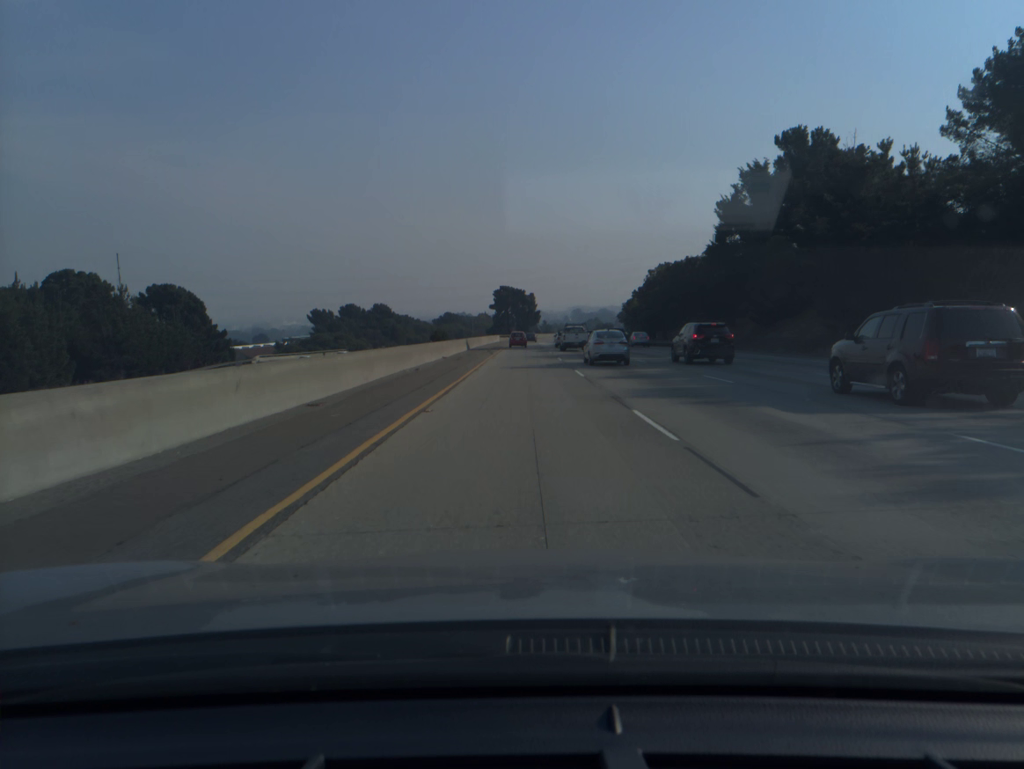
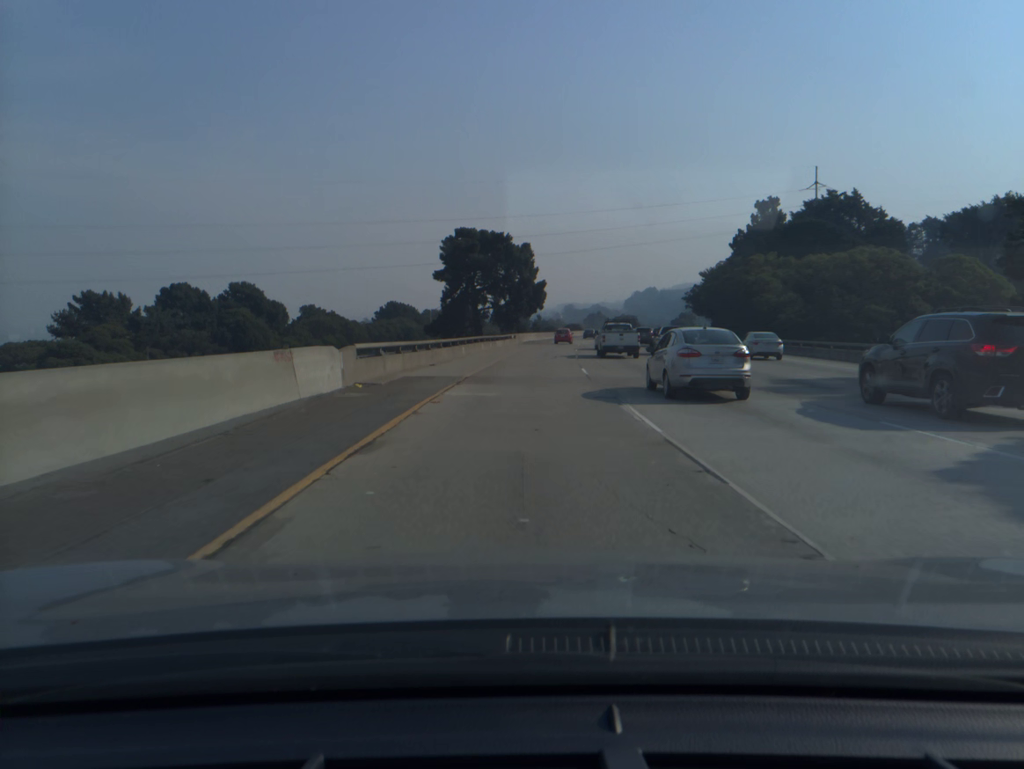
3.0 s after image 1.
(+0.3, +101.3) m; +1°
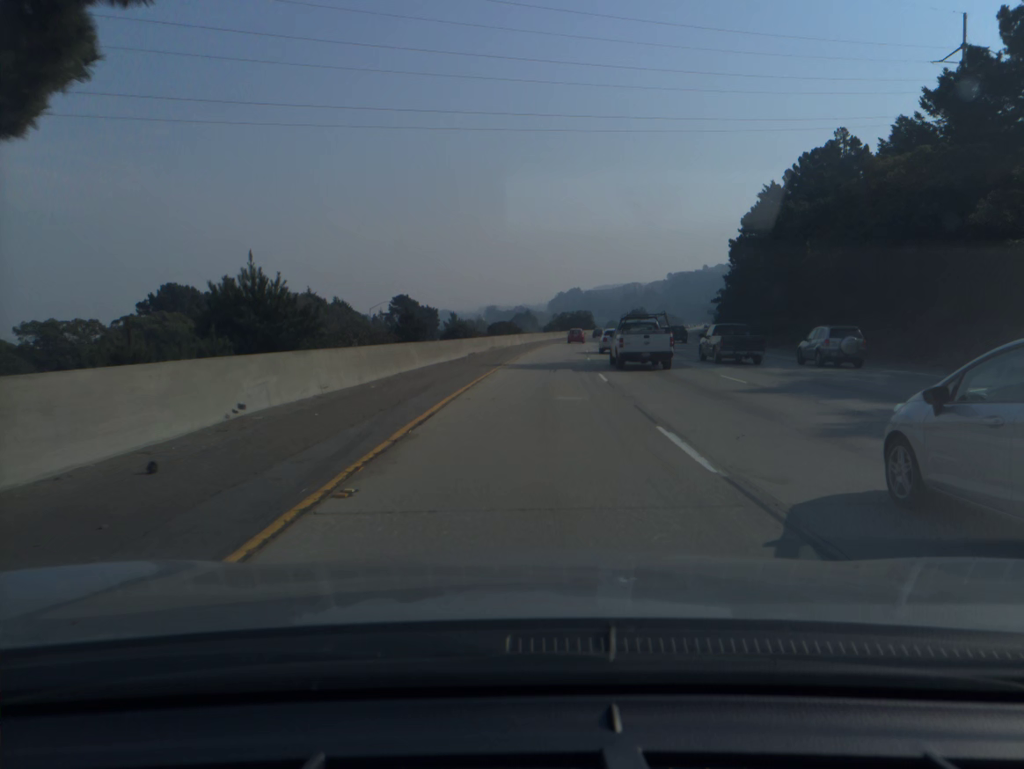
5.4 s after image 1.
(+3.8, +80.9) m; +5°
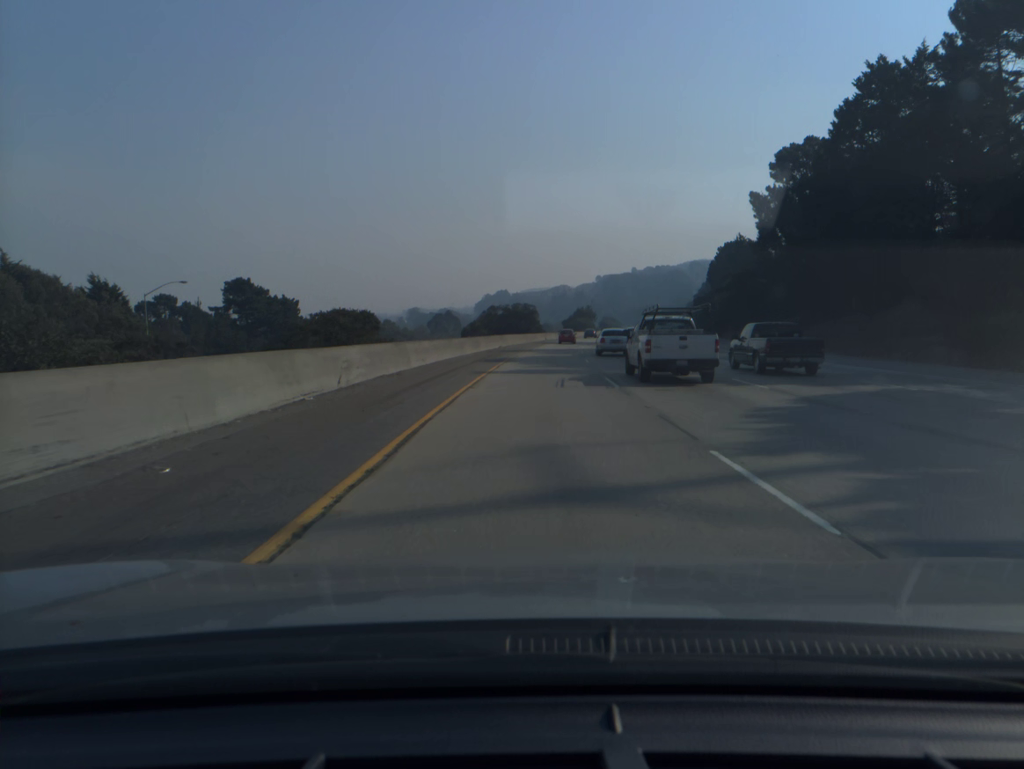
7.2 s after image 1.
(+3.0, +60.8) m; +5°
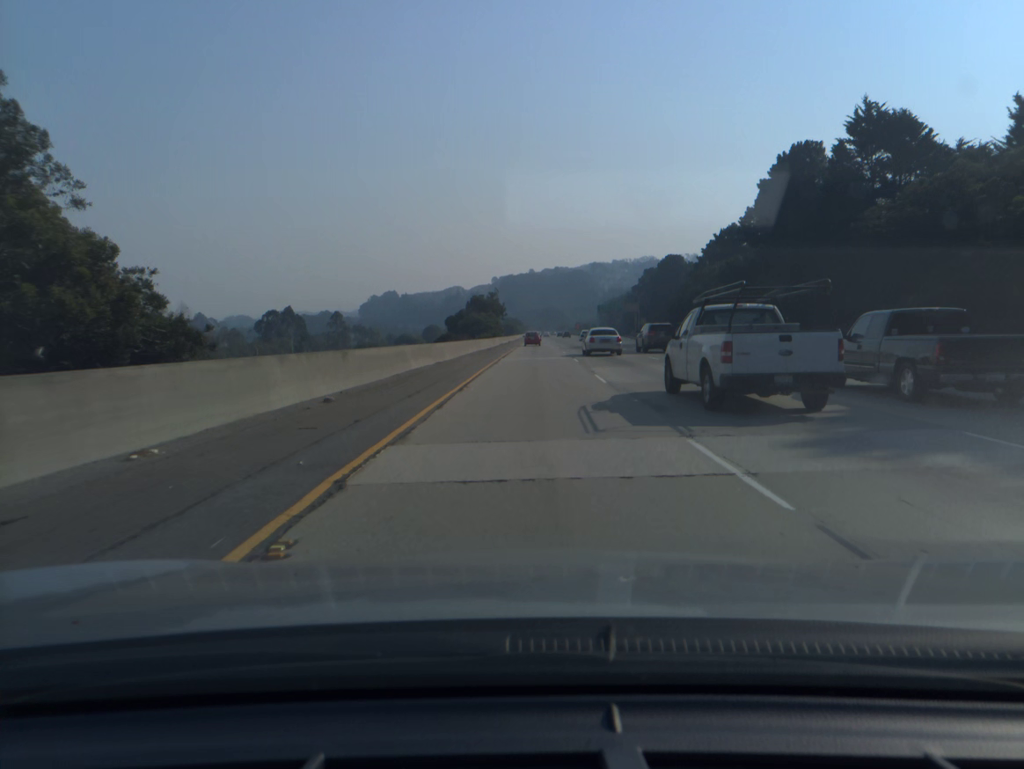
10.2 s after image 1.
(+7.1, +101.5) m; +8°
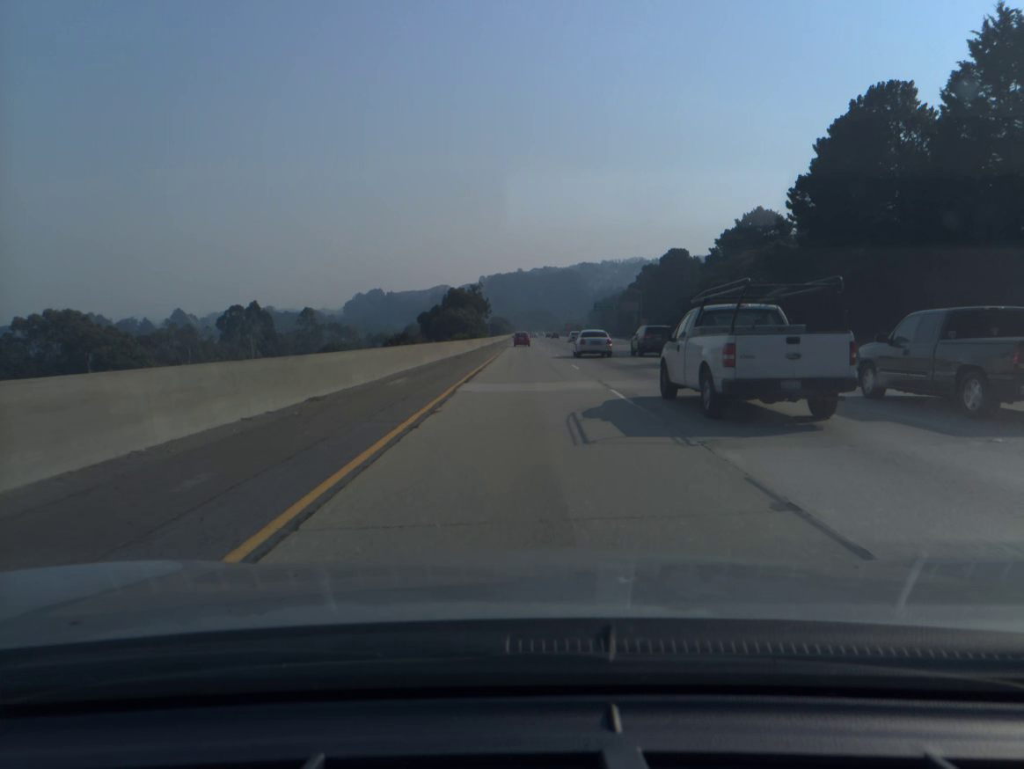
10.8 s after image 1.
(+0.2, +20.4) m; +1°
